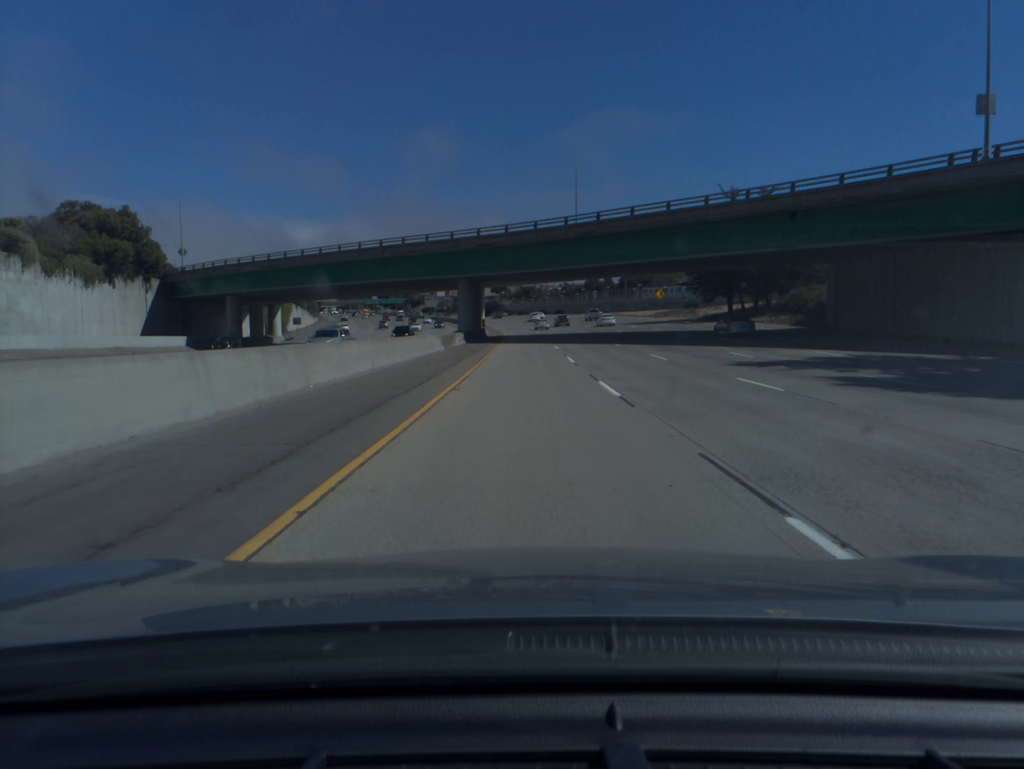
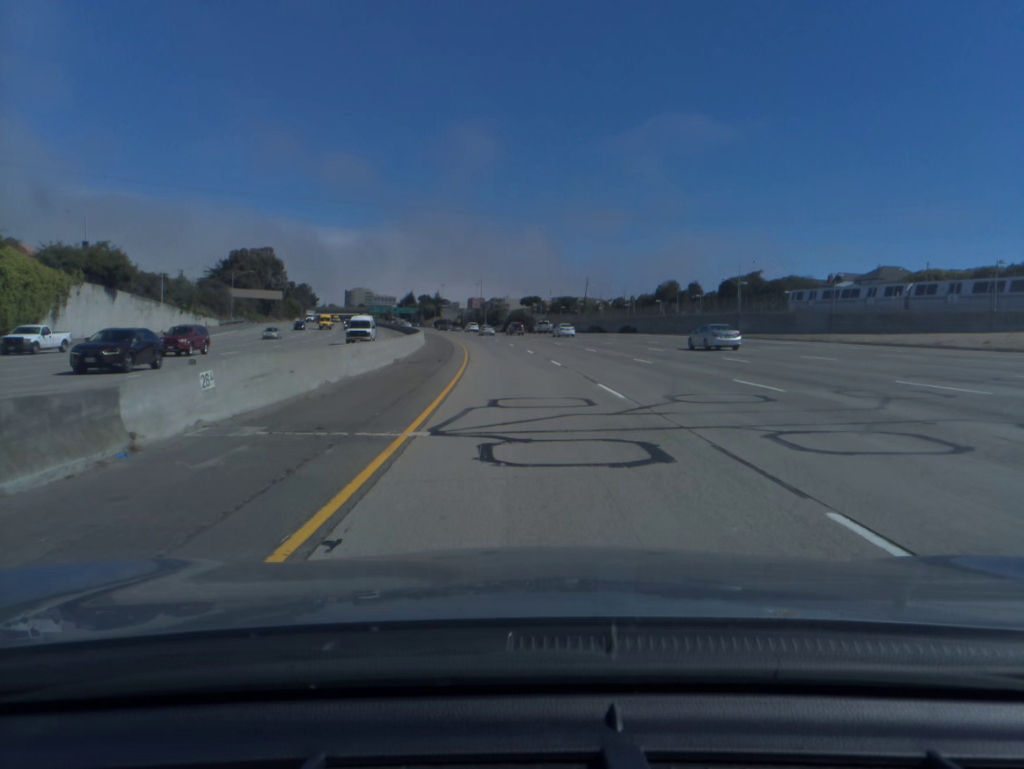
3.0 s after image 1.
(-0.9, +99.9) m; -2°
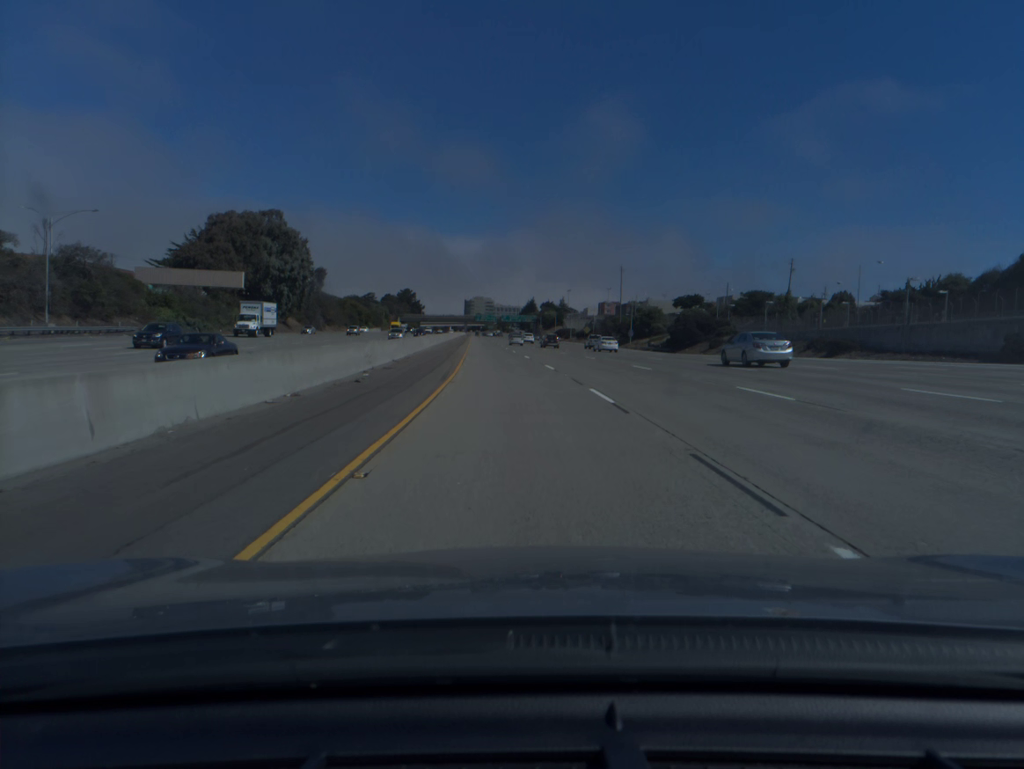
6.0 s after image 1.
(-8.0, +99.2) m; -9°
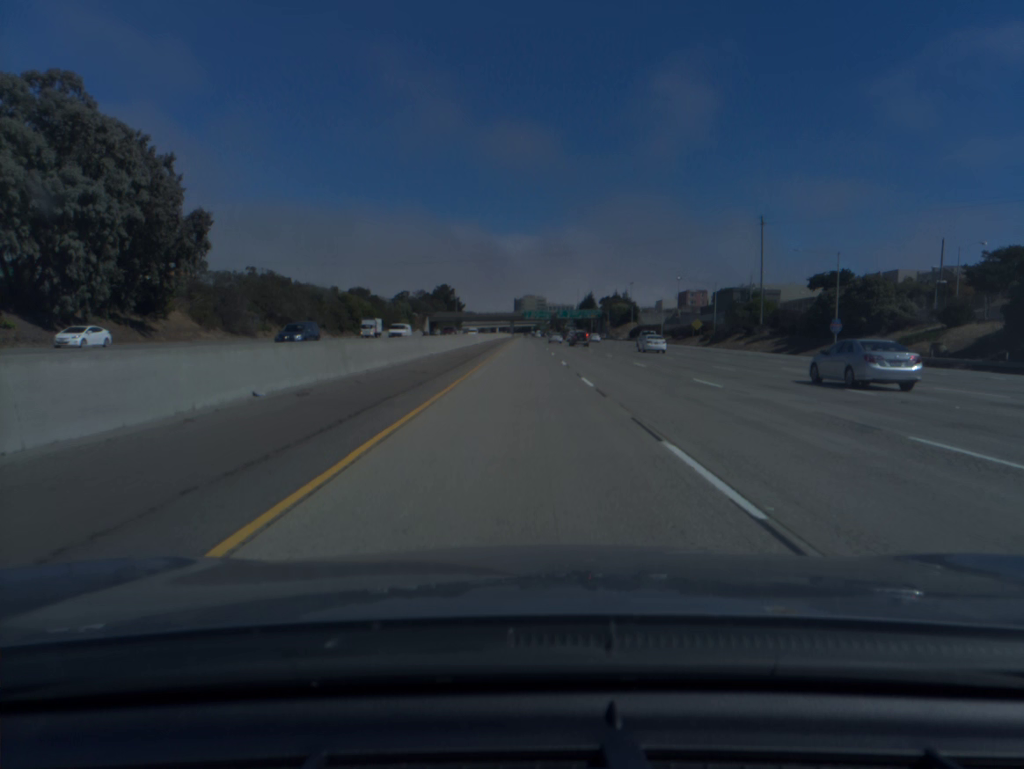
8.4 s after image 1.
(-3.8, +79.8) m; -4°
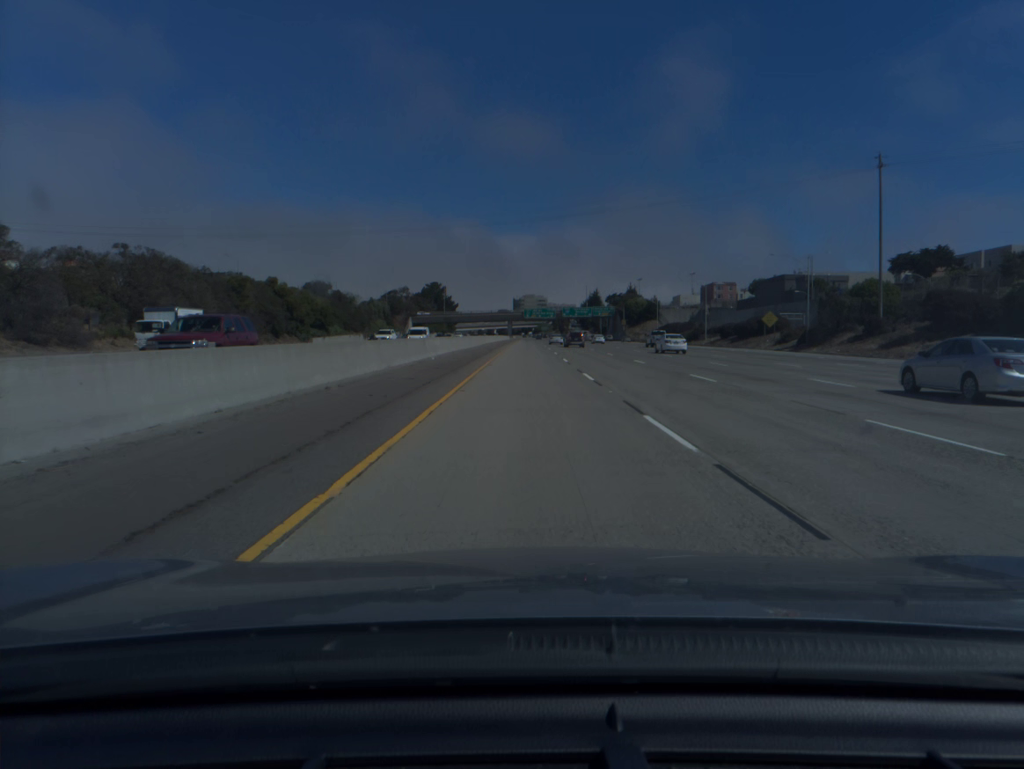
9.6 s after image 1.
(-0.1, +40.3) m; 0°
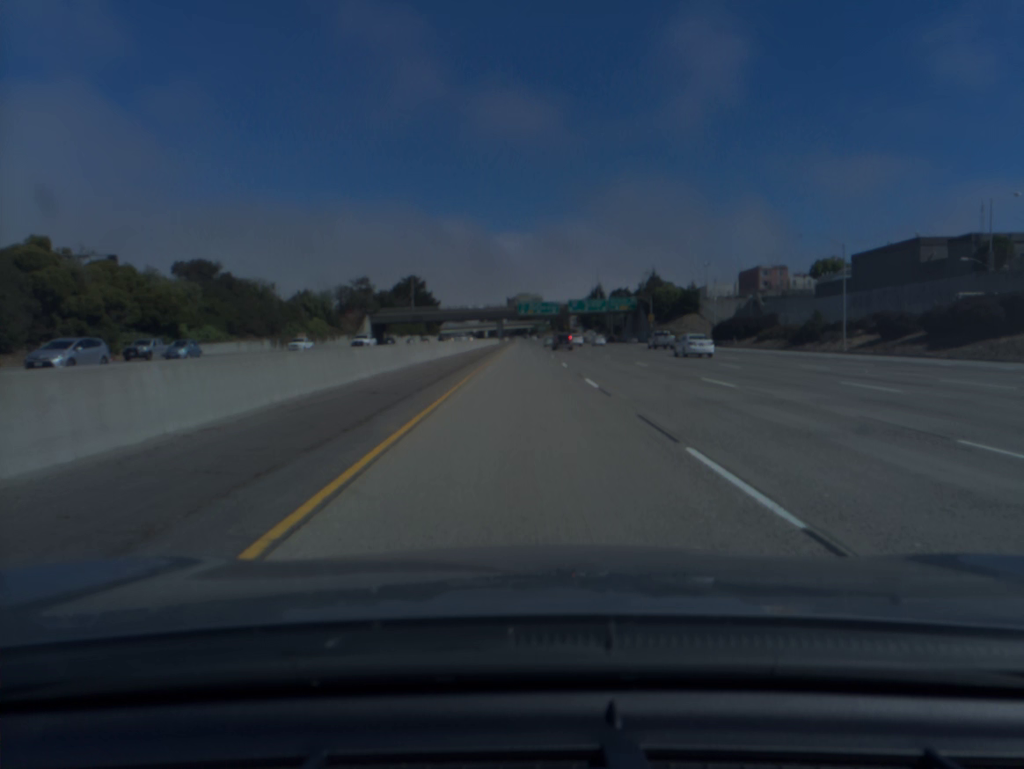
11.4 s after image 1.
(+0.2, +60.4) m; 0°
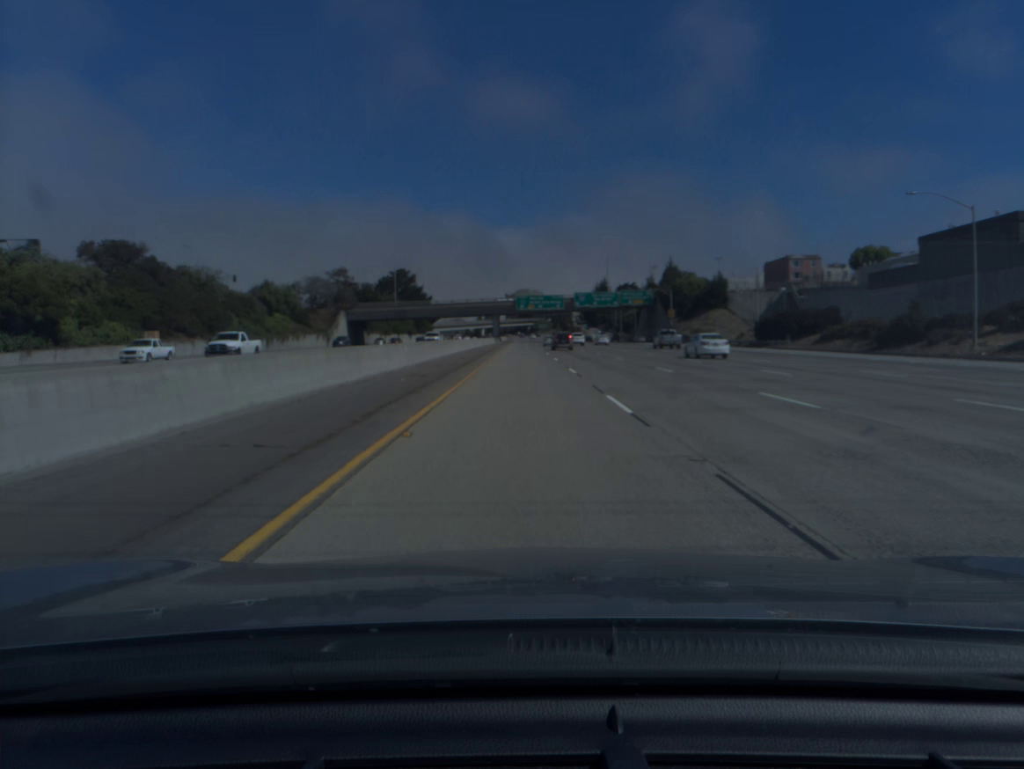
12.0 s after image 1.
(0.0, +20.1) m; 0°
